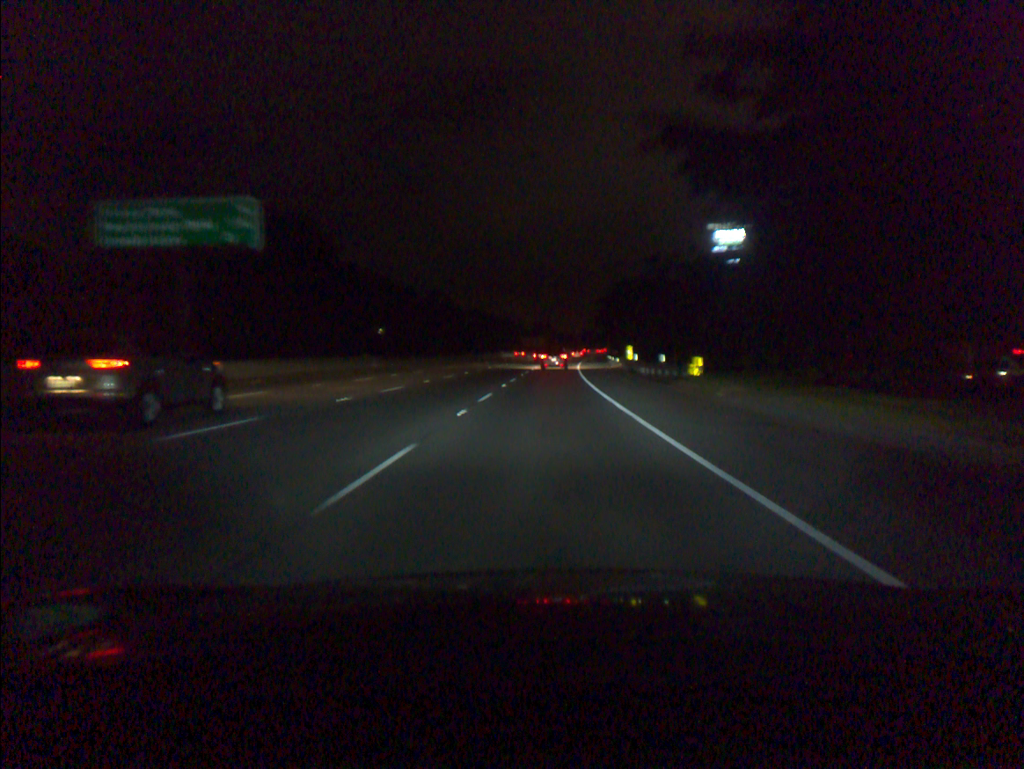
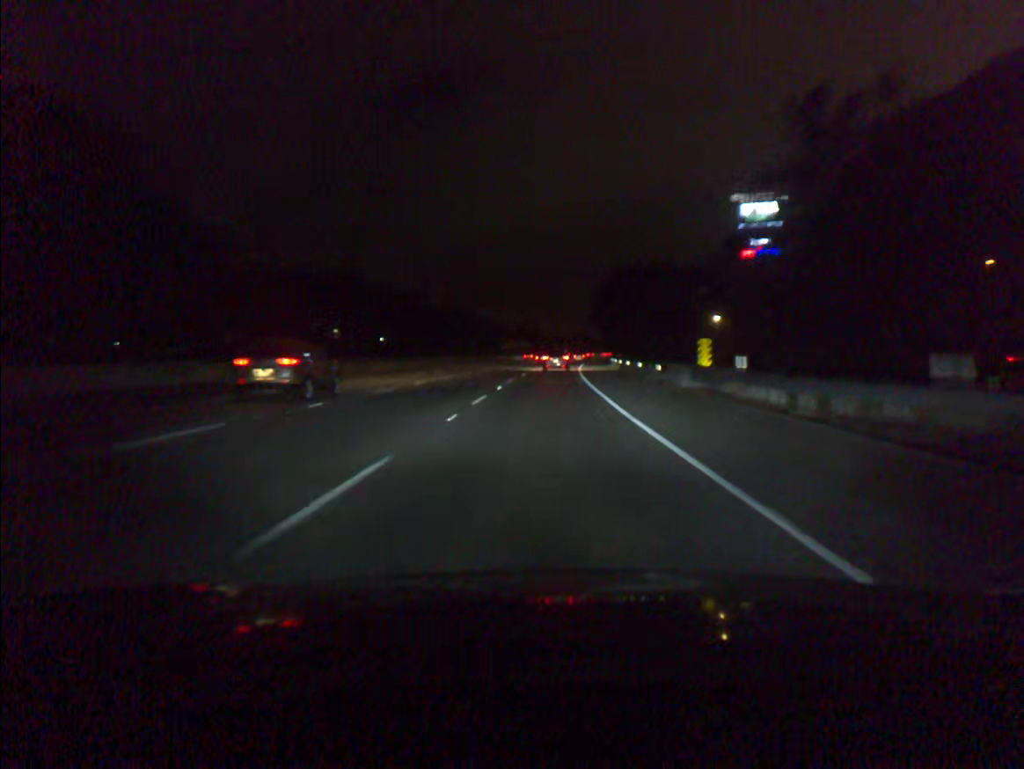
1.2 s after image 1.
(+0.3, +30.5) m; +1°
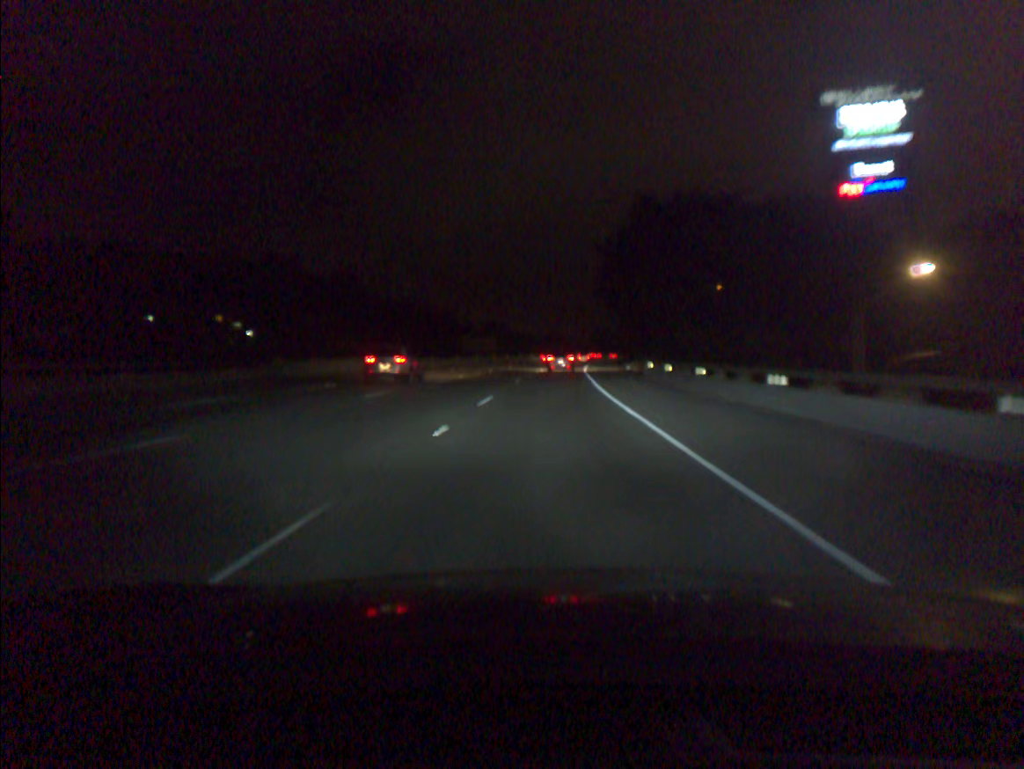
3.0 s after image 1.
(+0.7, +45.8) m; +2°
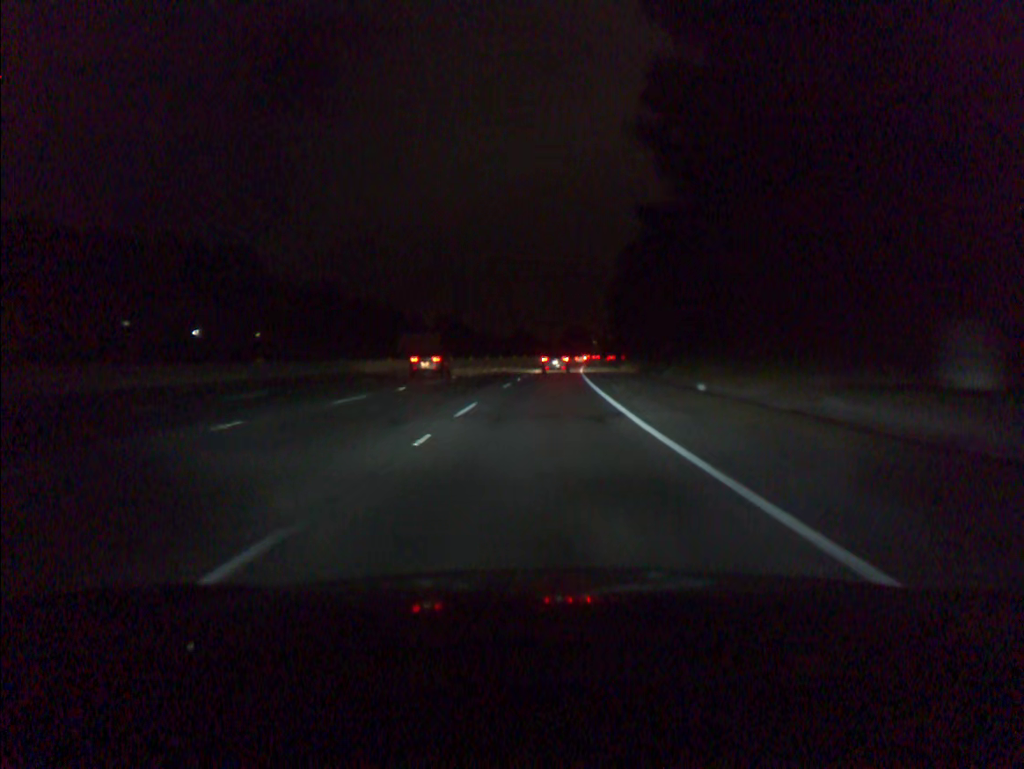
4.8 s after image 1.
(+1.0, +45.8) m; +2°
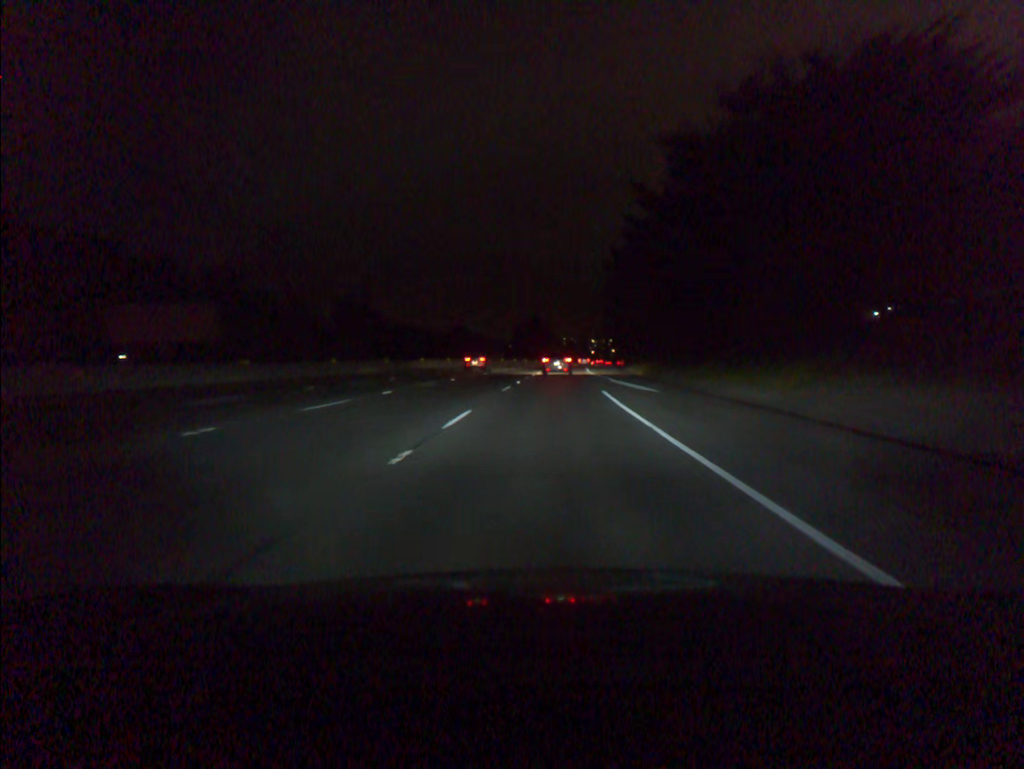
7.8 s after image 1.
(+2.1, +75.1) m; +3°
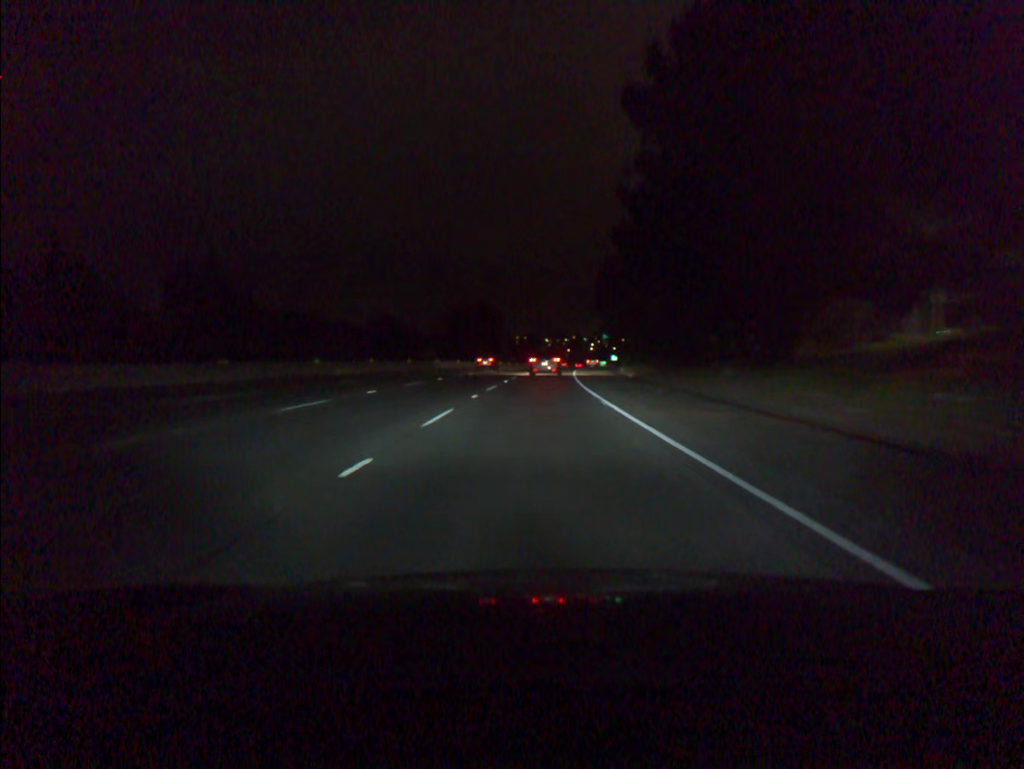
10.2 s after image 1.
(+1.8, +58.4) m; +3°
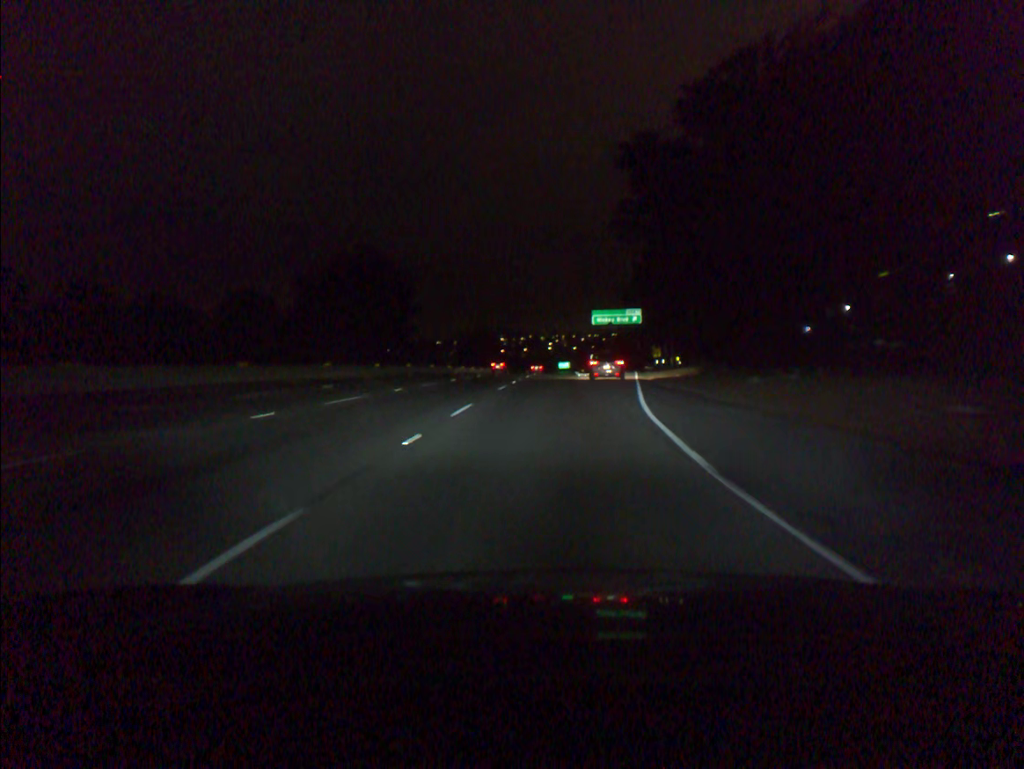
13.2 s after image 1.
(+1.3, +70.0) m; +3°
